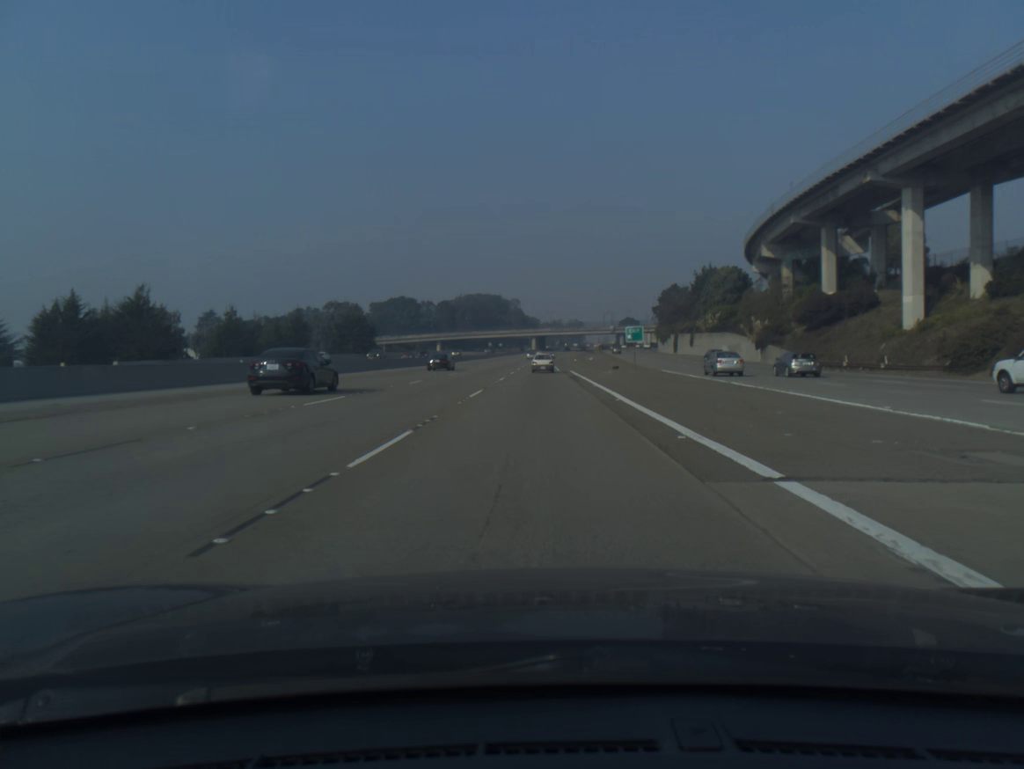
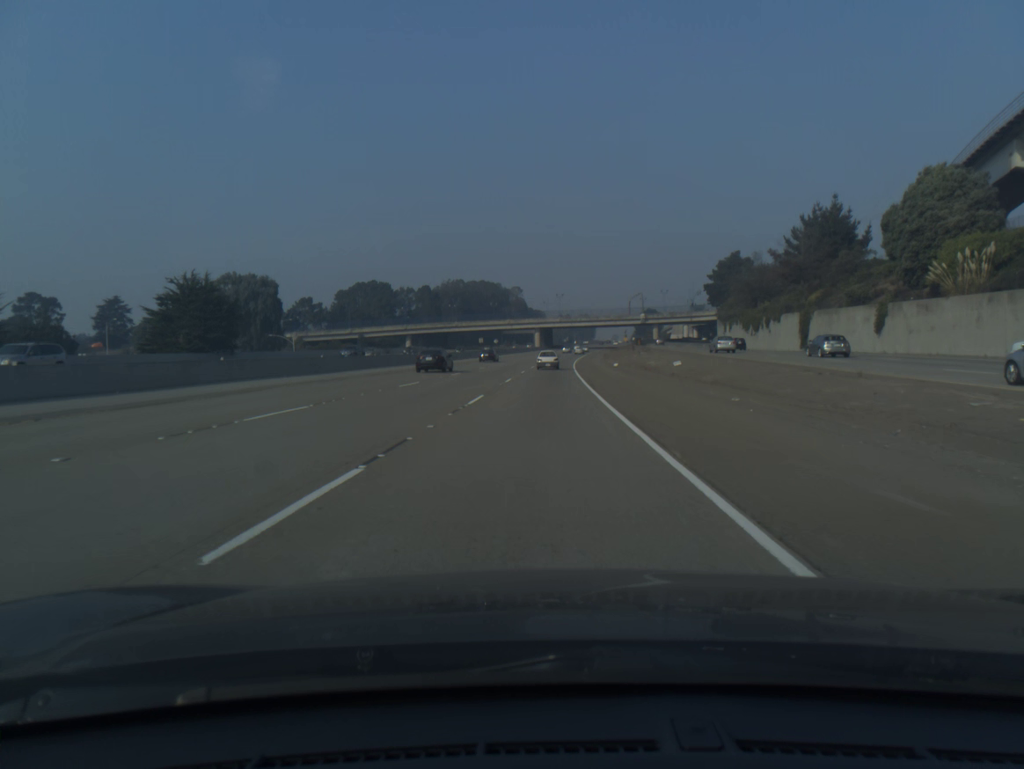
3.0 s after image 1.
(0.0, +76.4) m; 0°
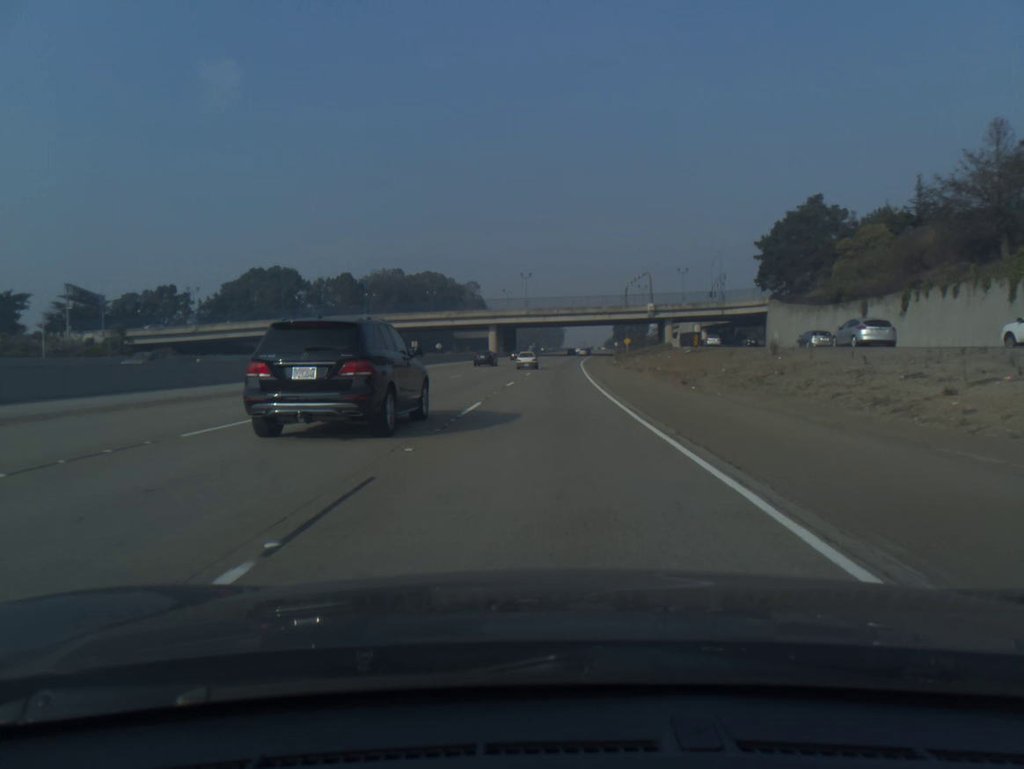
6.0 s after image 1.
(+1.3, +75.9) m; +3°
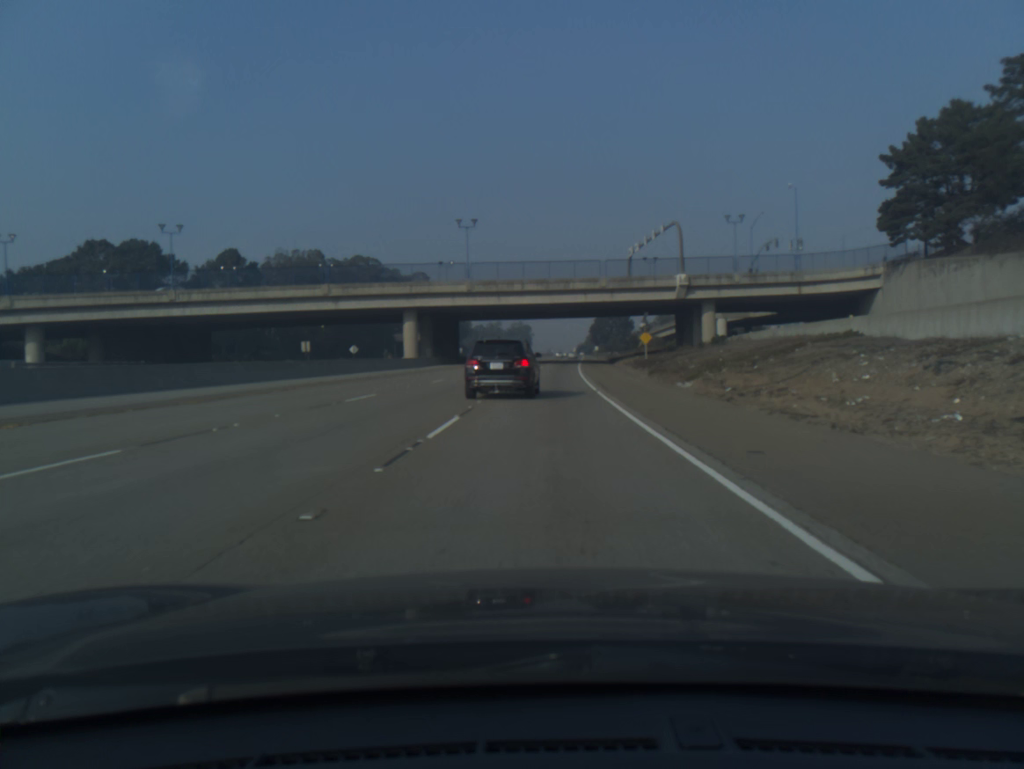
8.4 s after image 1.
(+1.4, +62.0) m; +2°
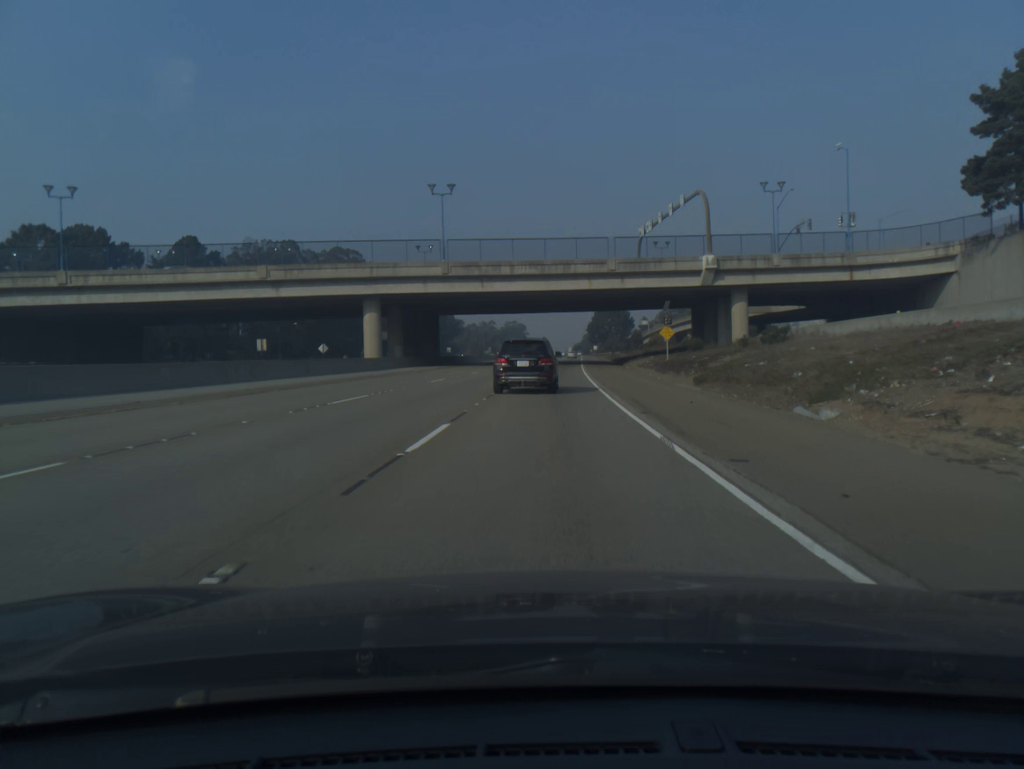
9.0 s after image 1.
(0.0, +15.9) m; 0°
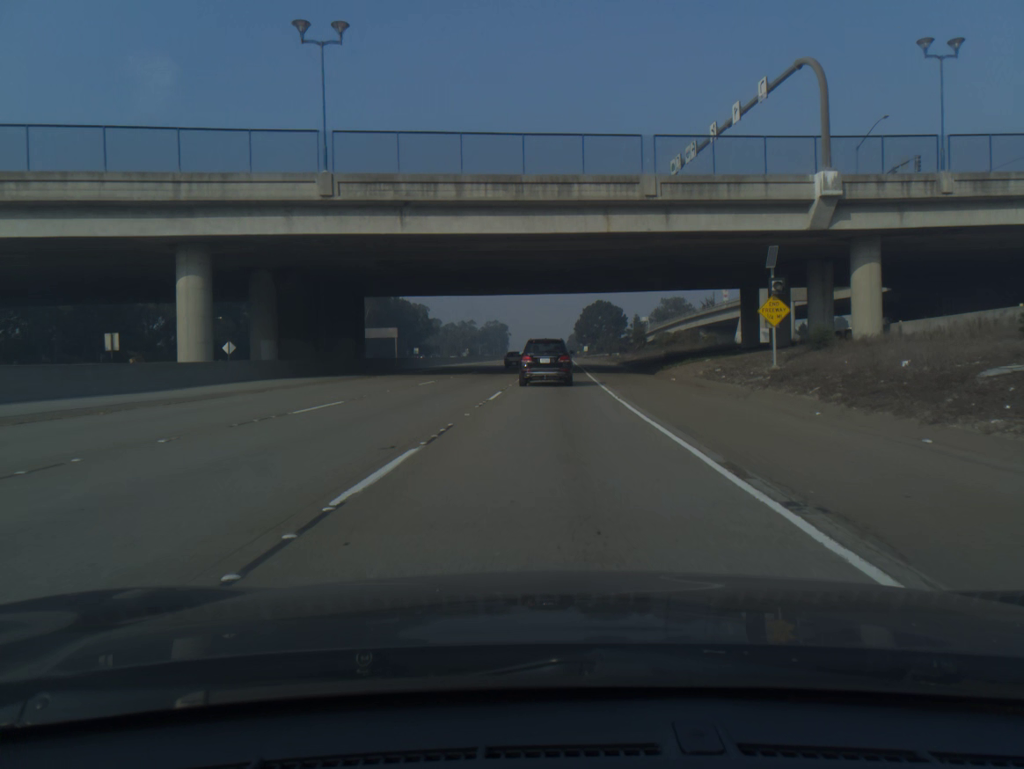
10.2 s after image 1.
(+0.3, +32.3) m; +1°
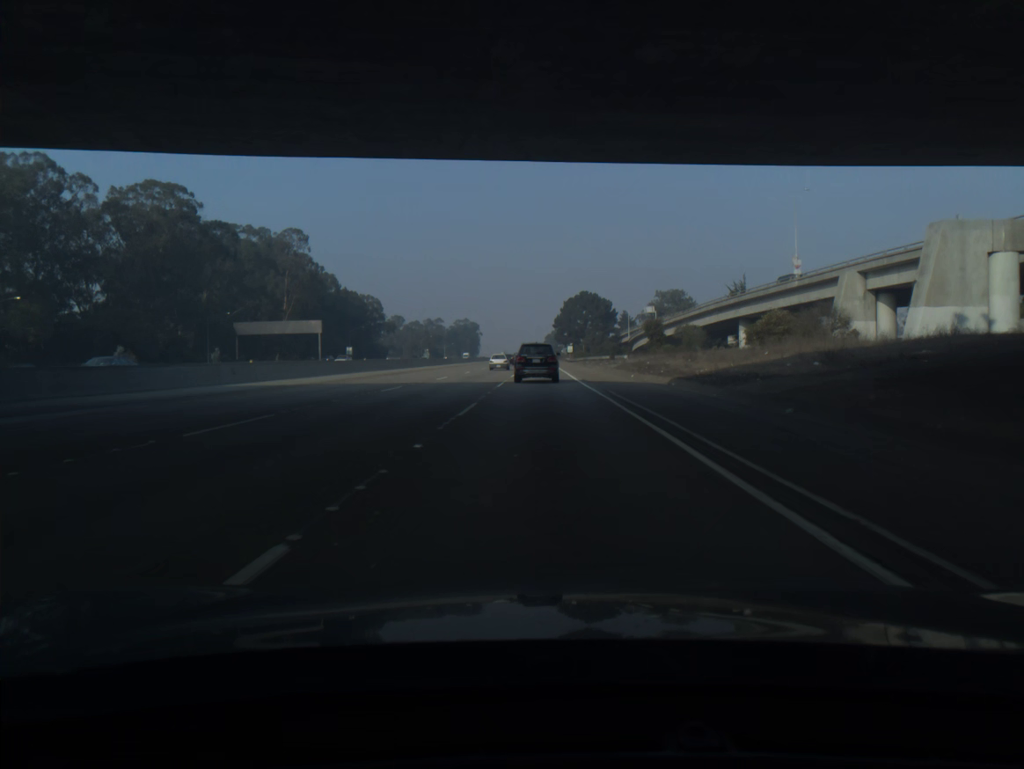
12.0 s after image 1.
(+0.7, +49.1) m; +2°
